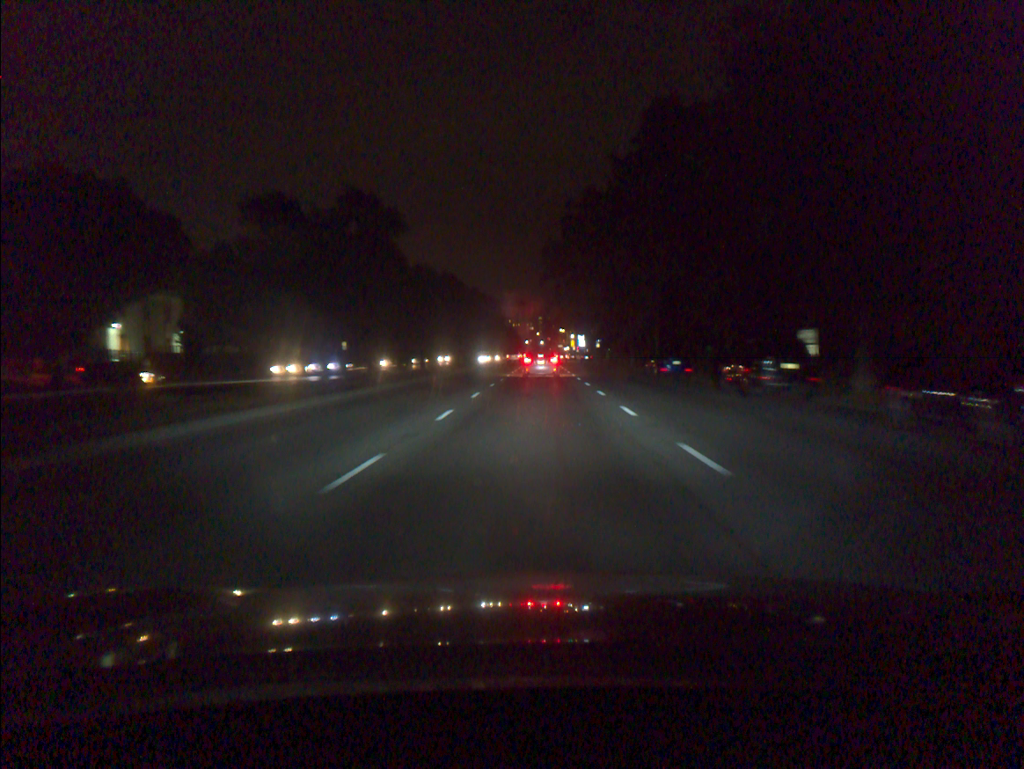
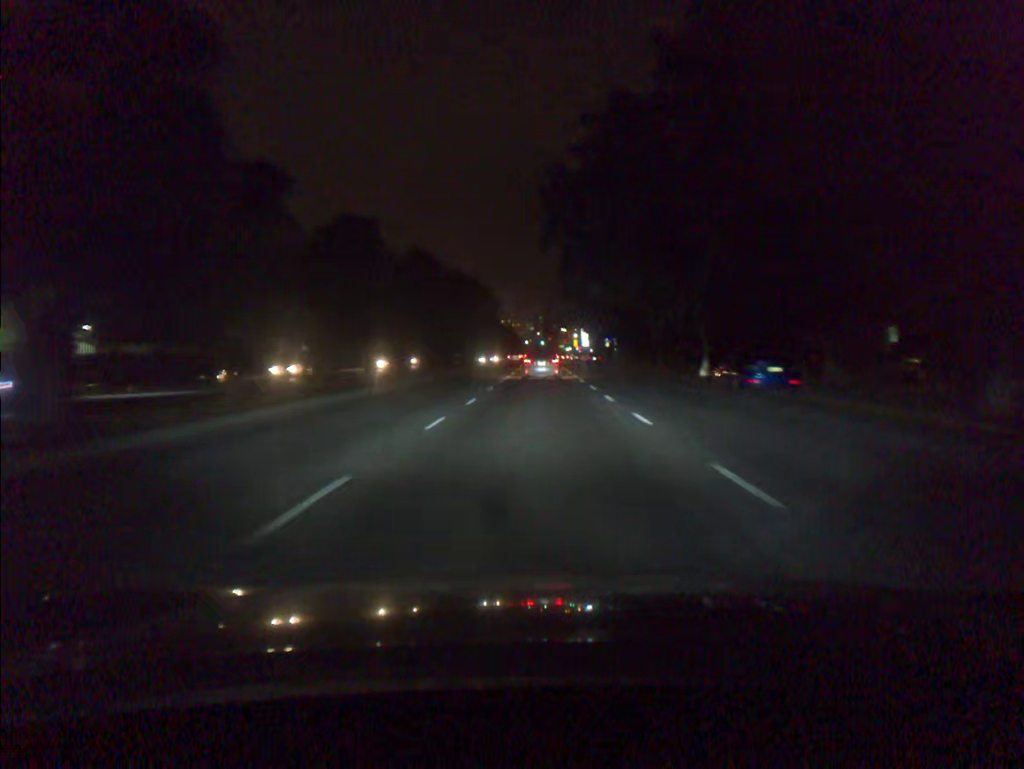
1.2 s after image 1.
(0.0, +16.5) m; 0°
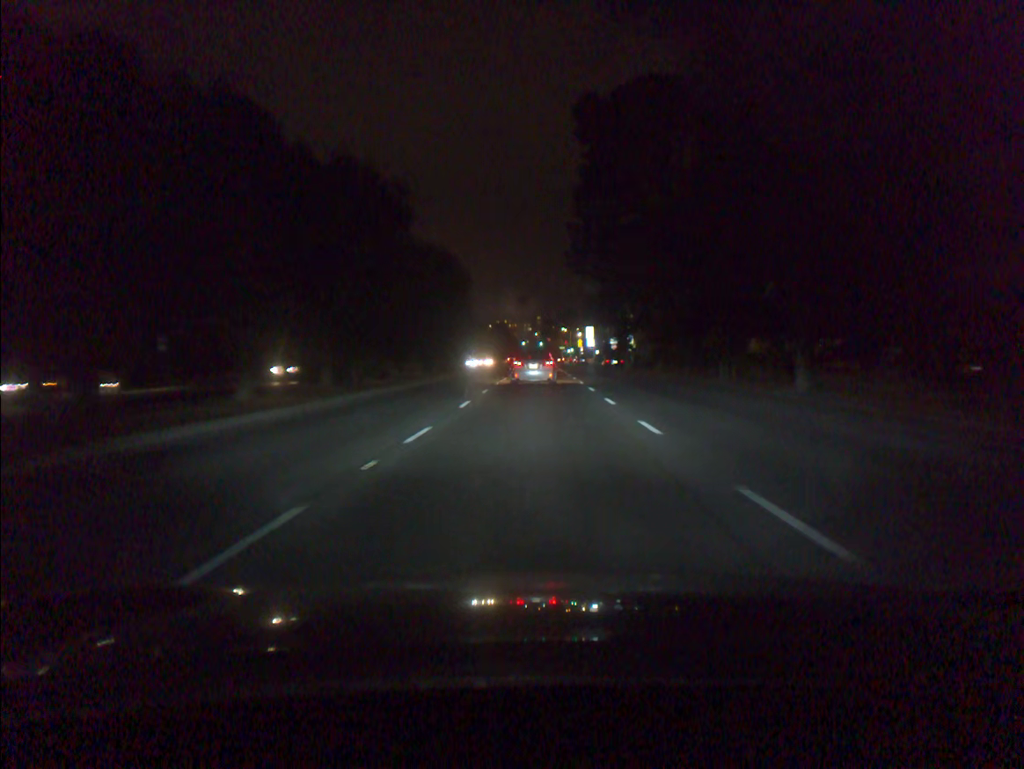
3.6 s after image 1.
(+0.1, +30.2) m; 0°
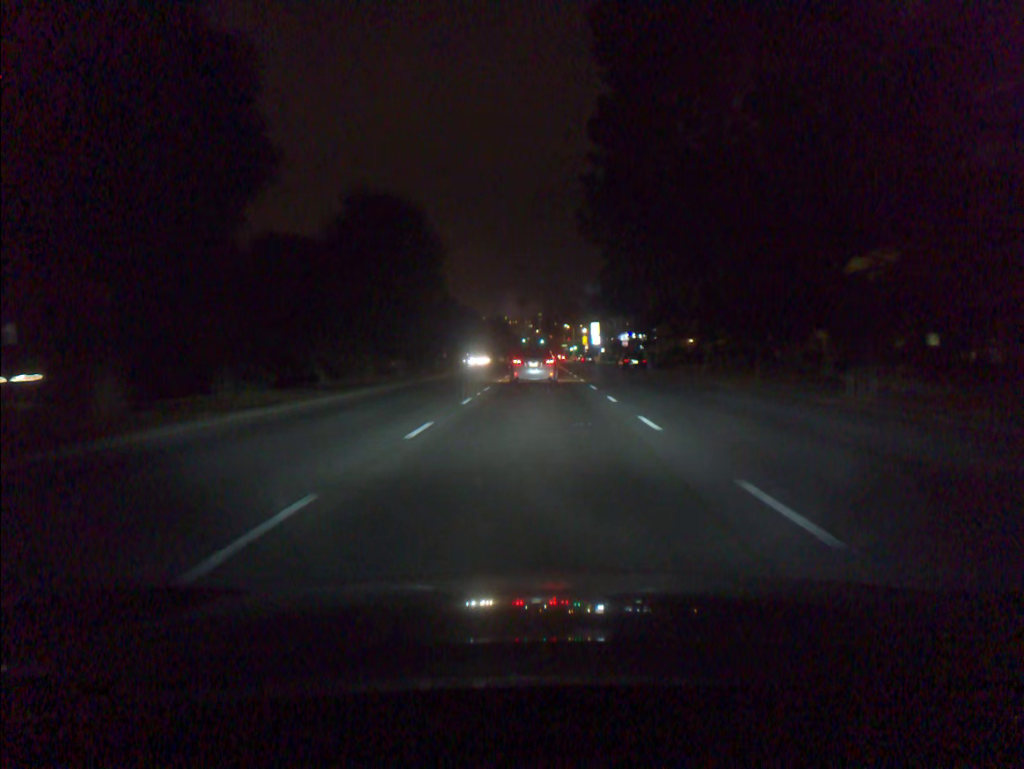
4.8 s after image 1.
(0.0, +14.4) m; 0°
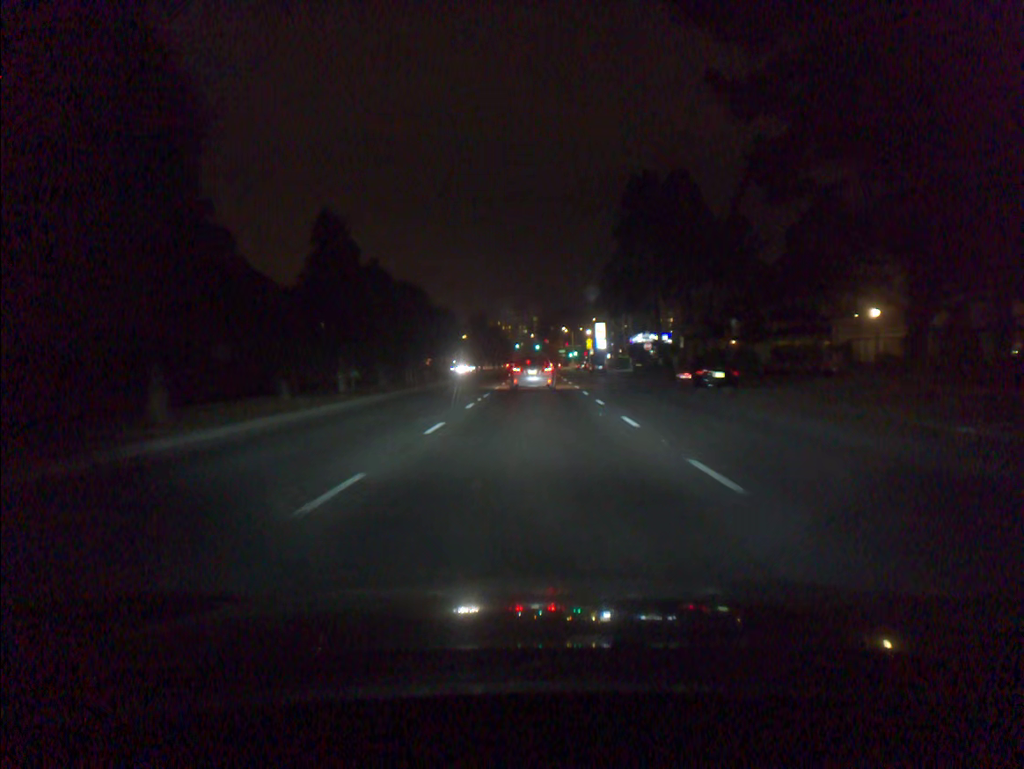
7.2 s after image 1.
(+0.1, +27.2) m; 0°
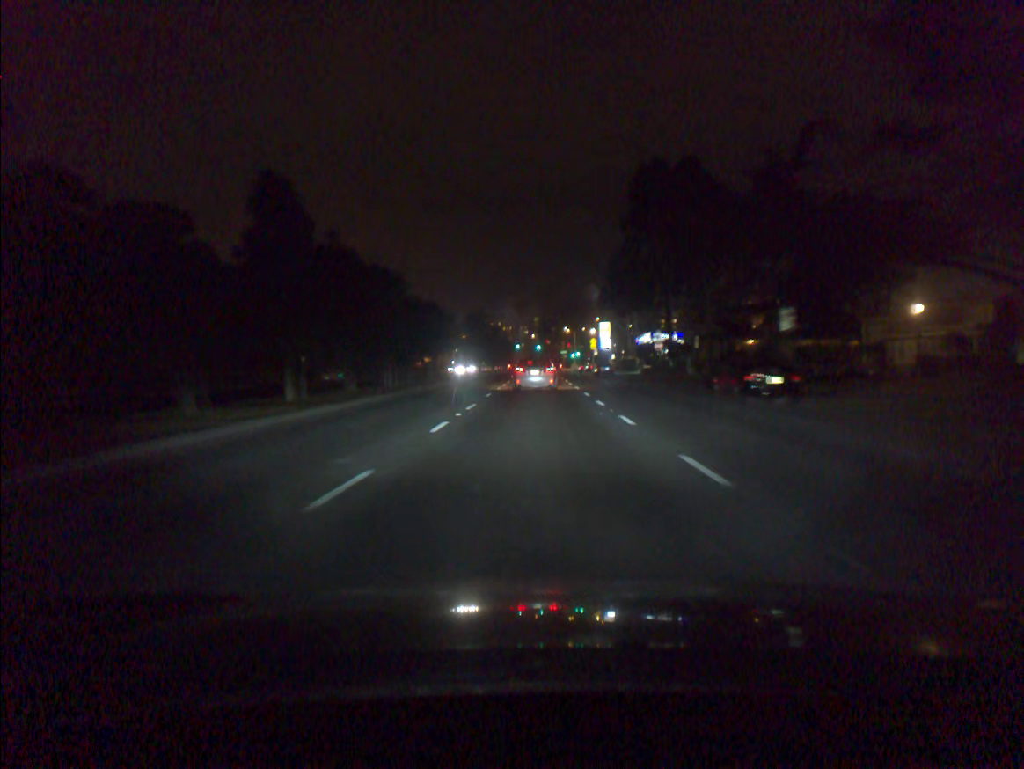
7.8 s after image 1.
(0.0, +6.7) m; 0°
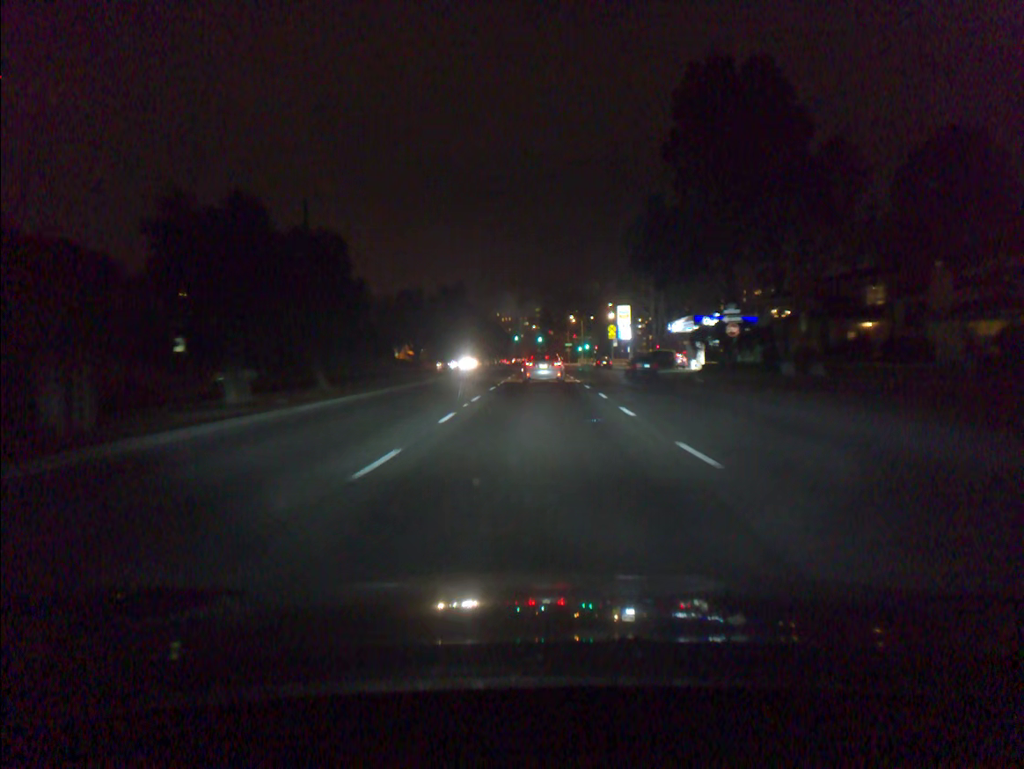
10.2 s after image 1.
(0.0, +27.7) m; 0°
